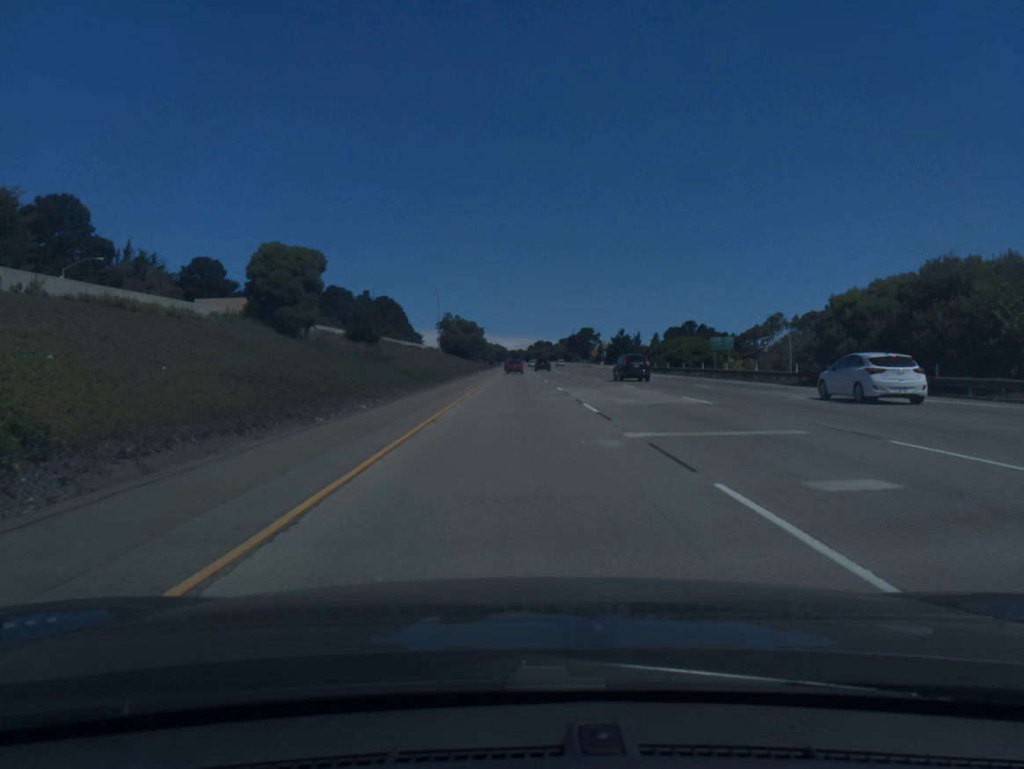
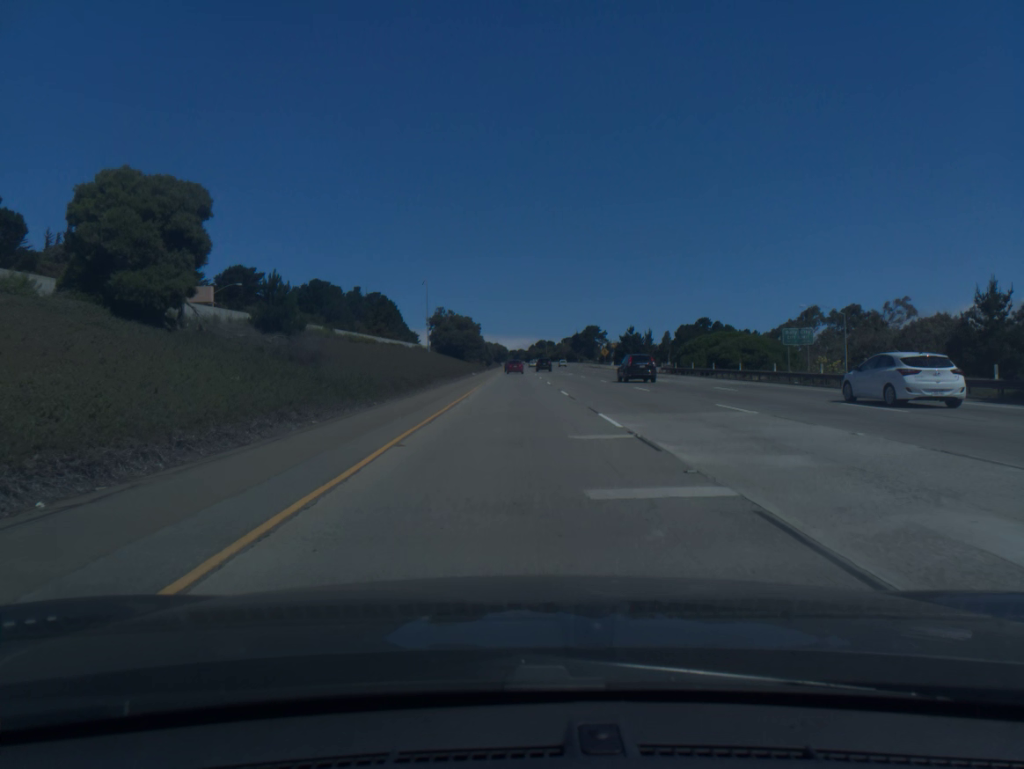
(0.0, +18.9) m; 0°
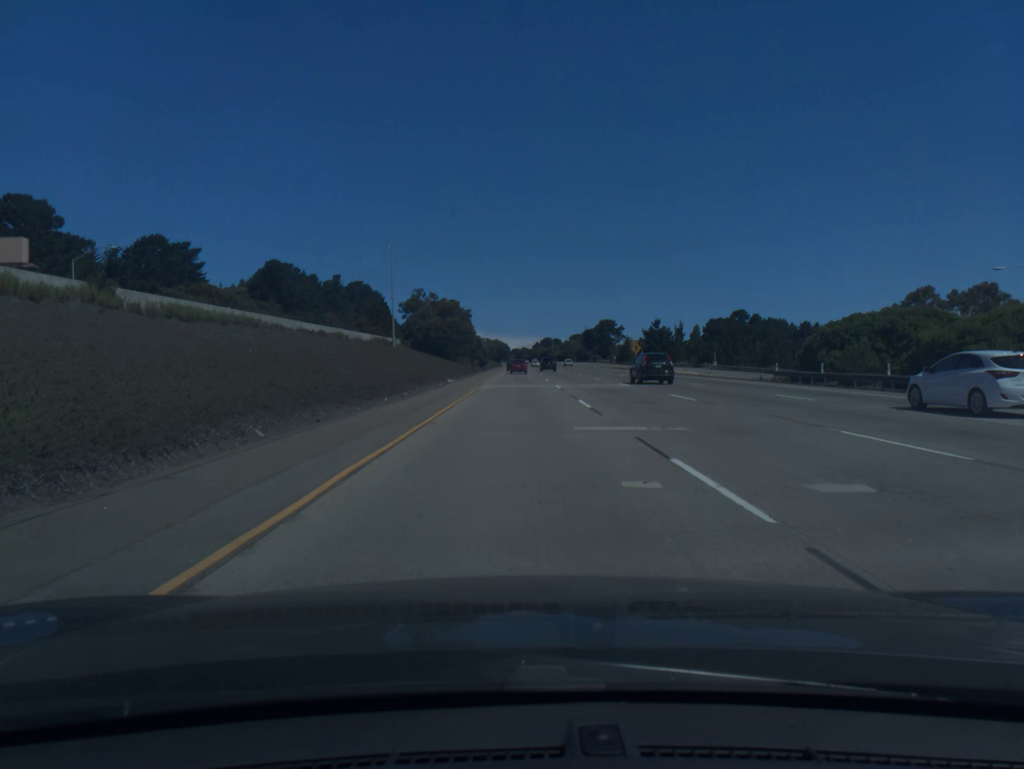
(-0.1, +37.8) m; 0°
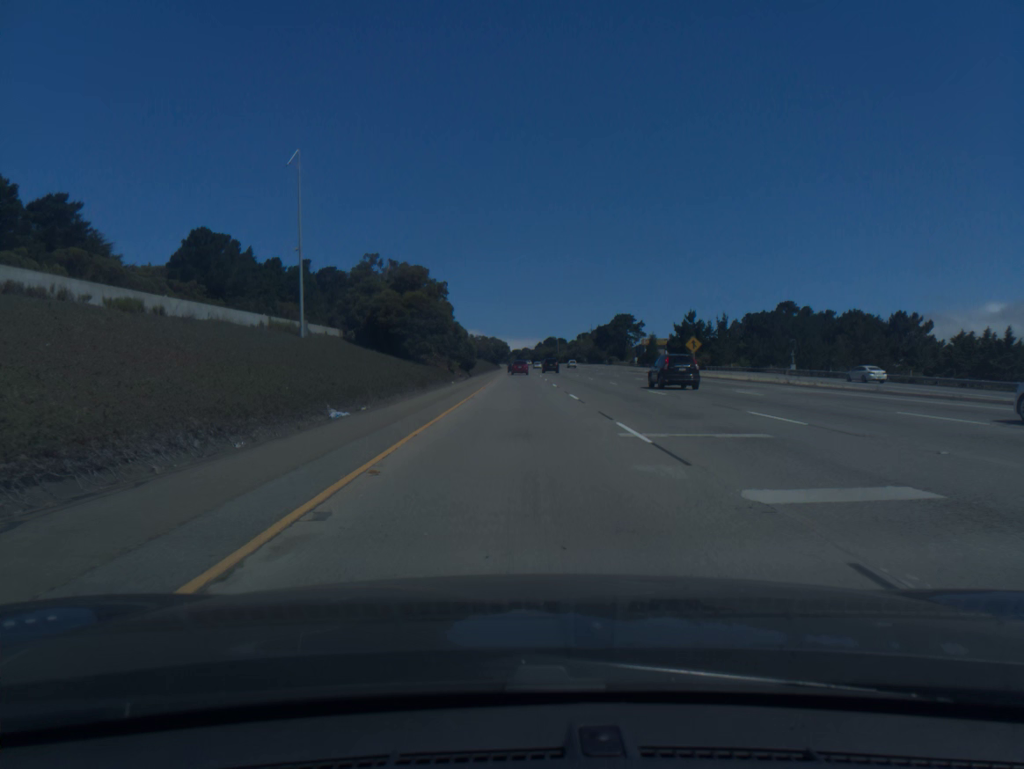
(-0.1, +37.9) m; 0°
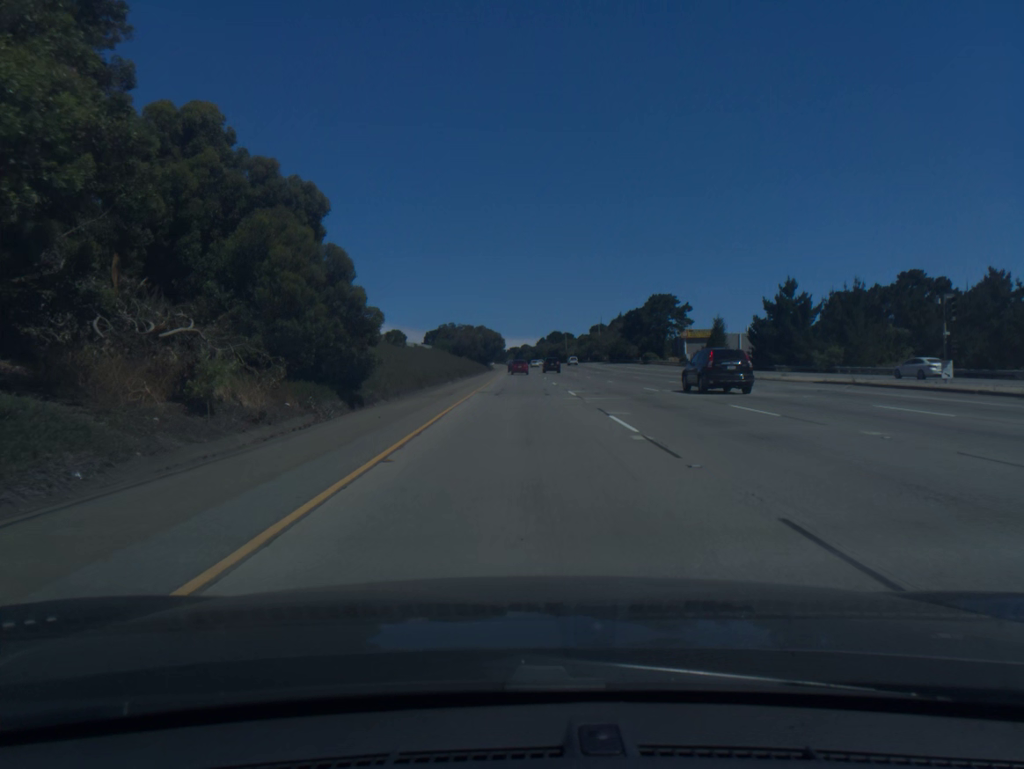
(+0.2, +57.1) m; 0°
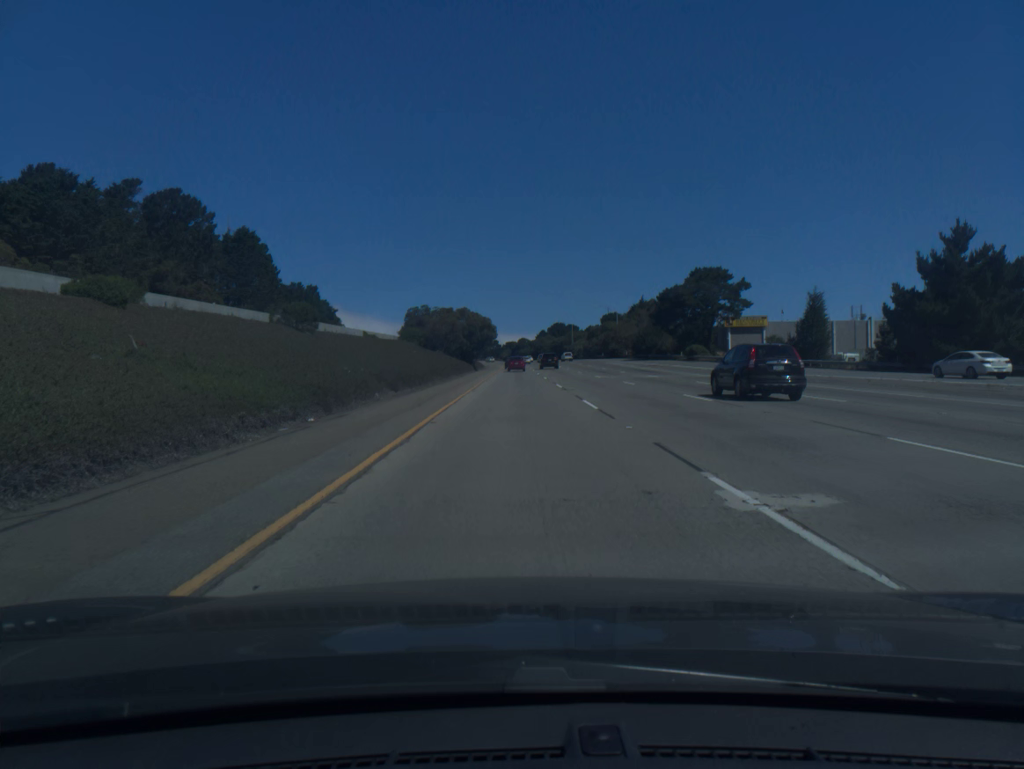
(+0.1, +38.1) m; 0°
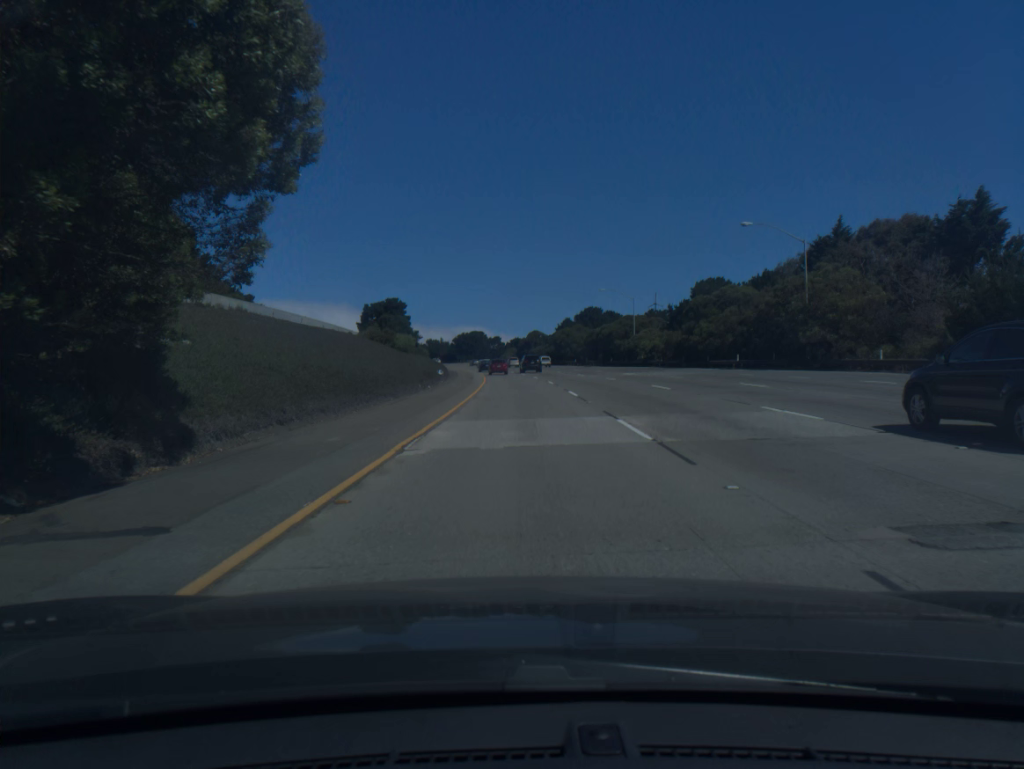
(-0.3, +95.2) m; -1°
